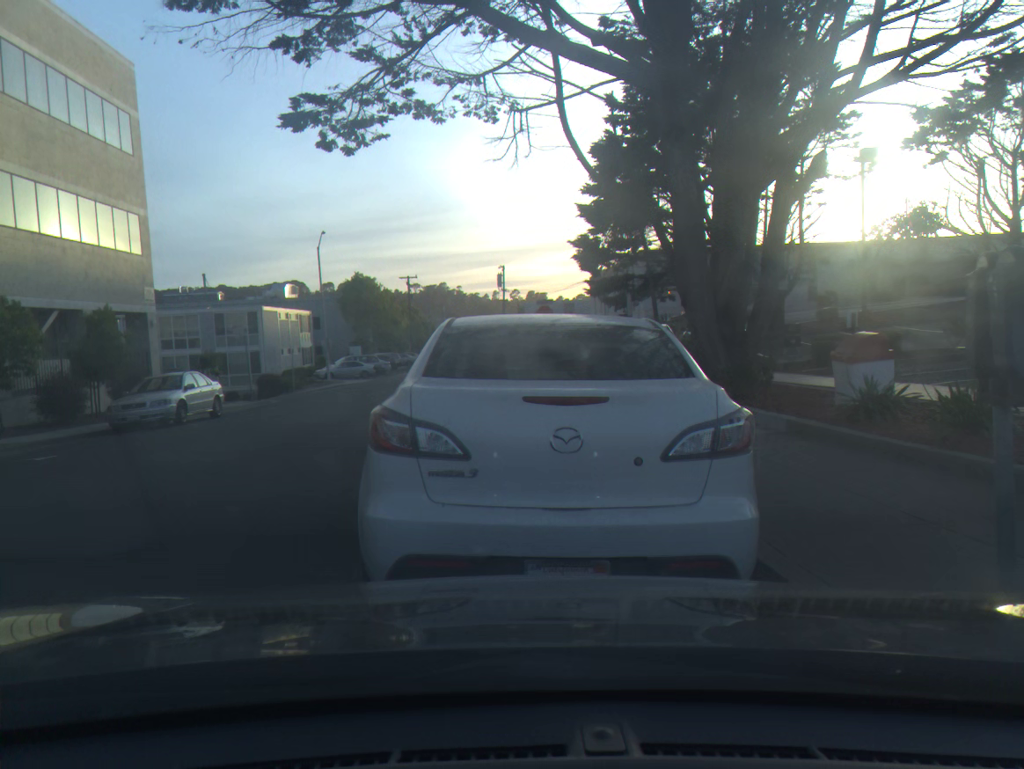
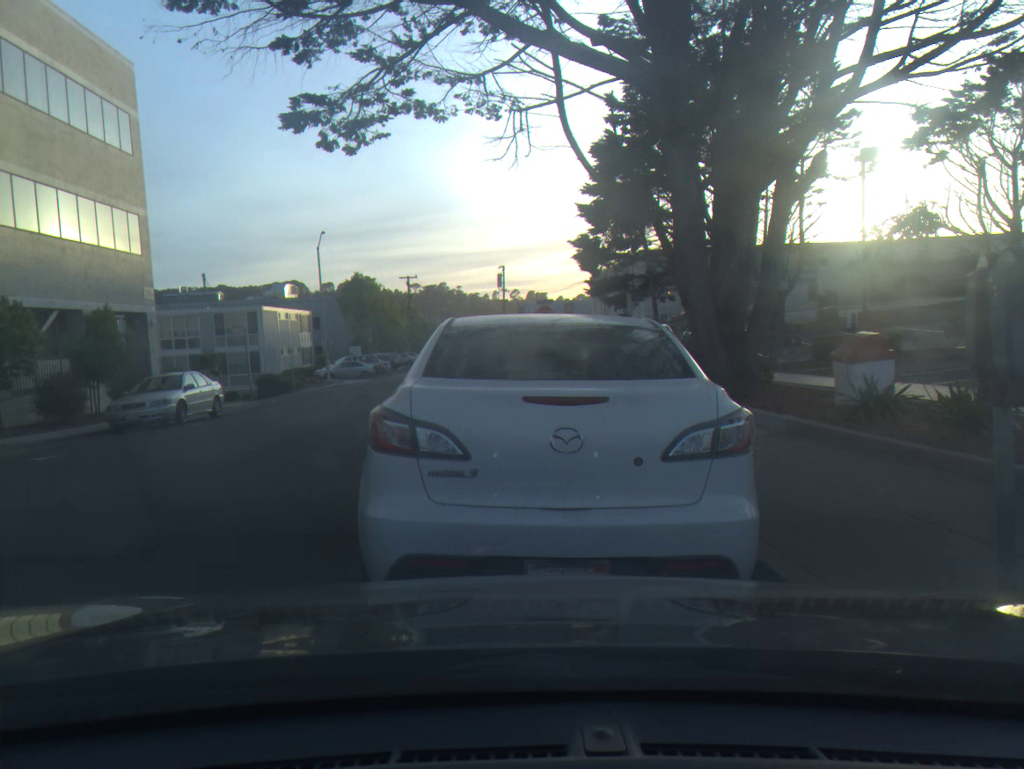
(0.0, 0.0) m; 0°
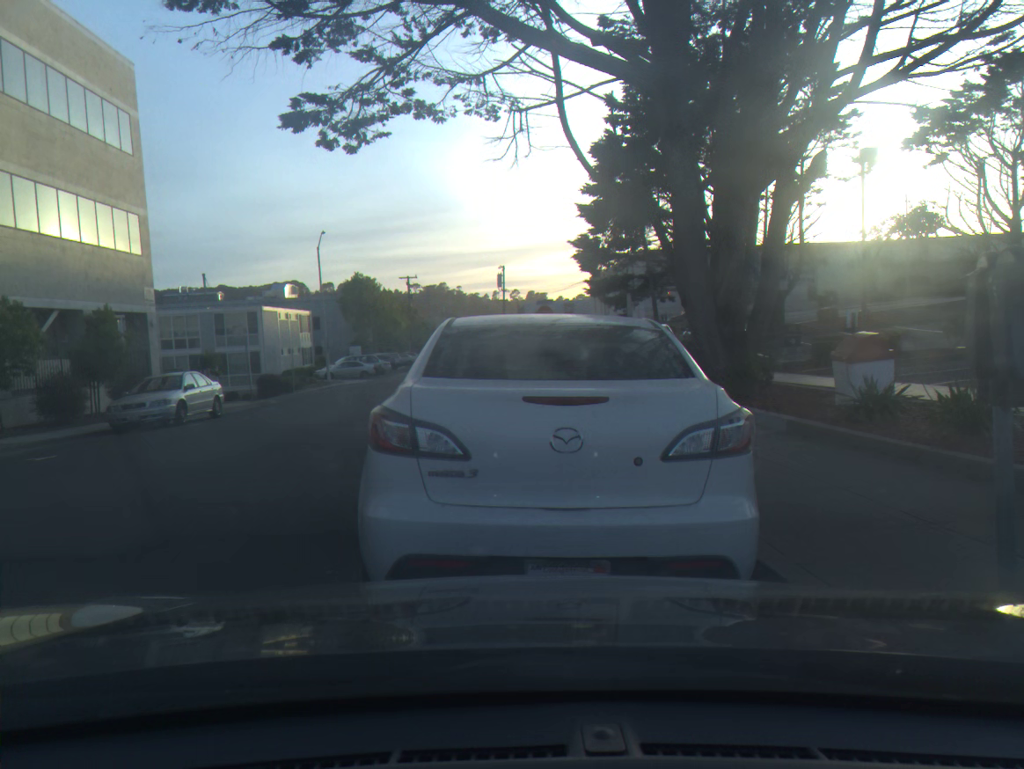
(0.0, 0.0) m; 0°
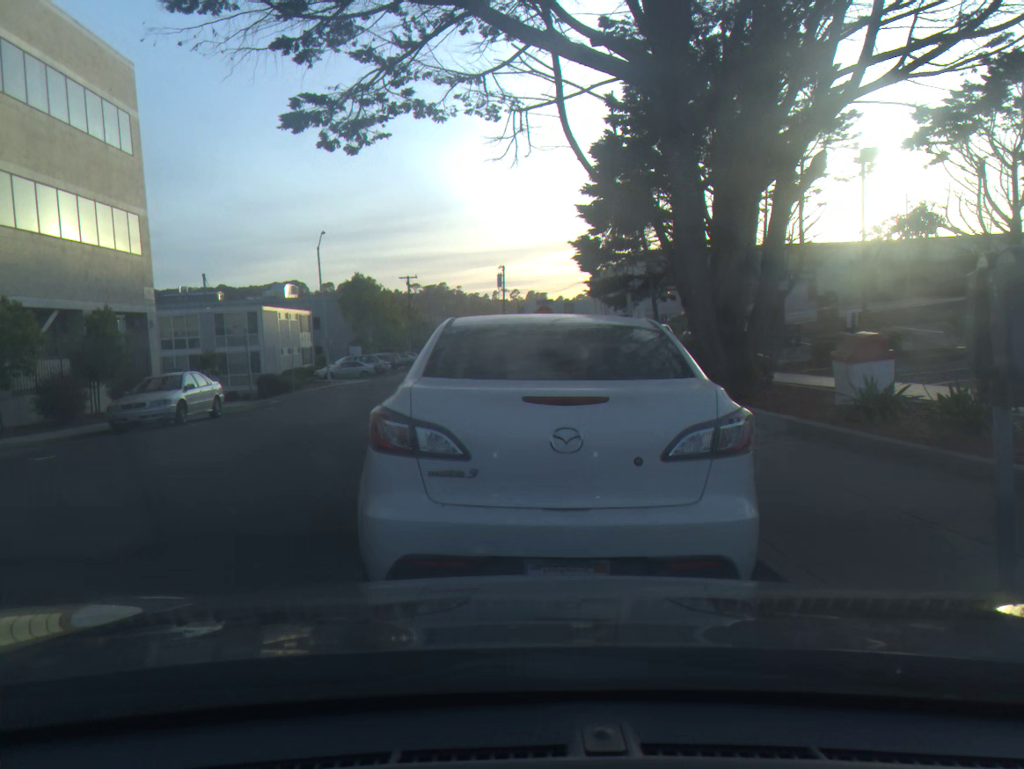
(0.0, 0.0) m; 0°
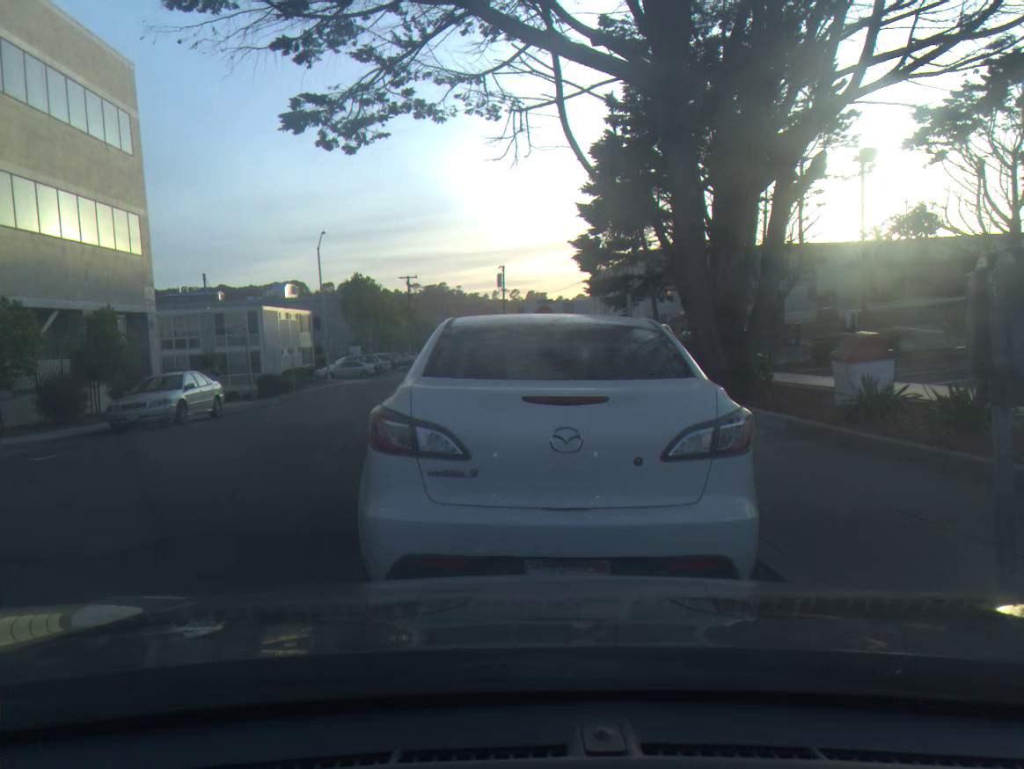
(0.0, 0.0) m; 0°
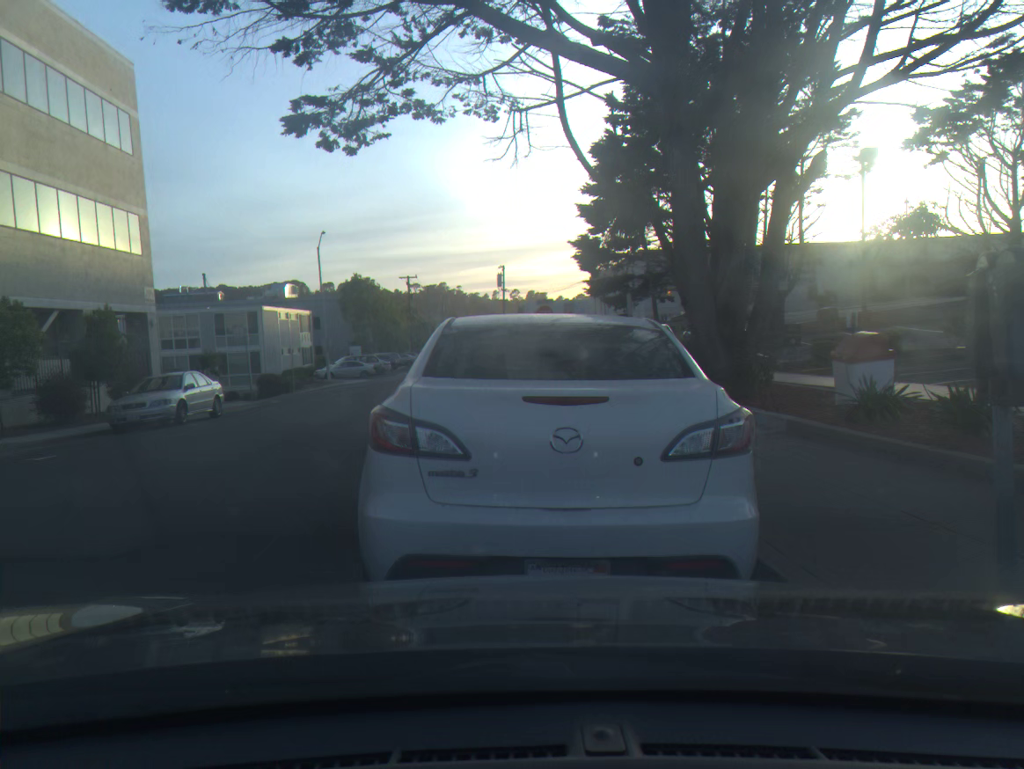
(0.0, 0.0) m; 0°
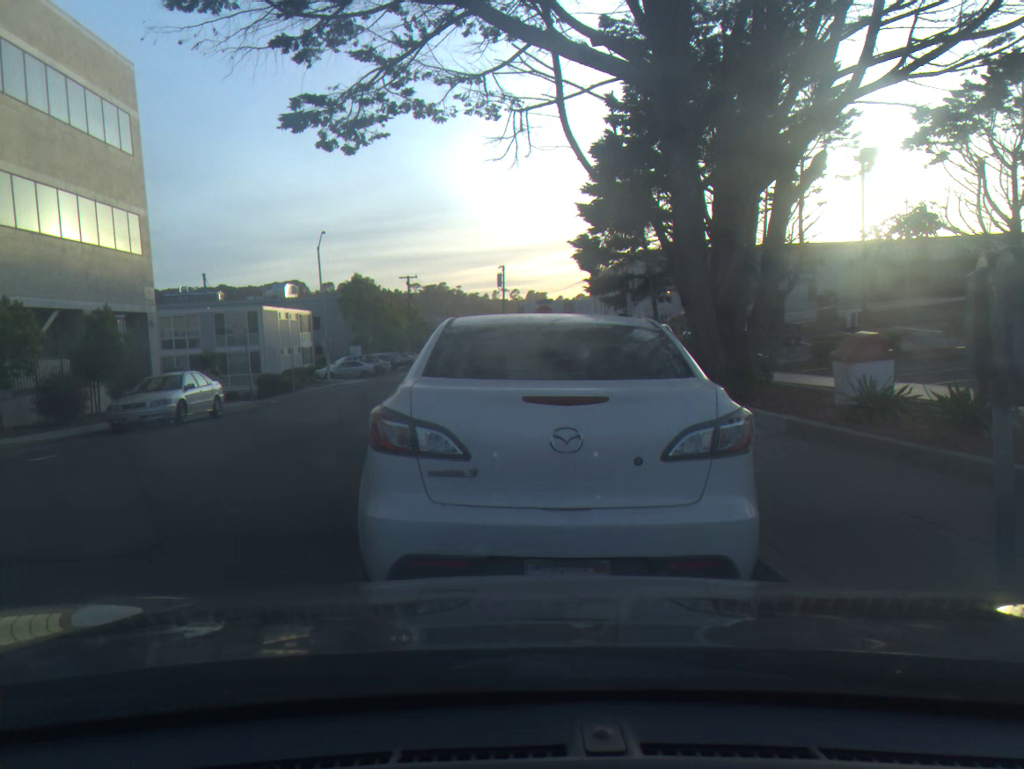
(0.0, 0.0) m; 0°
